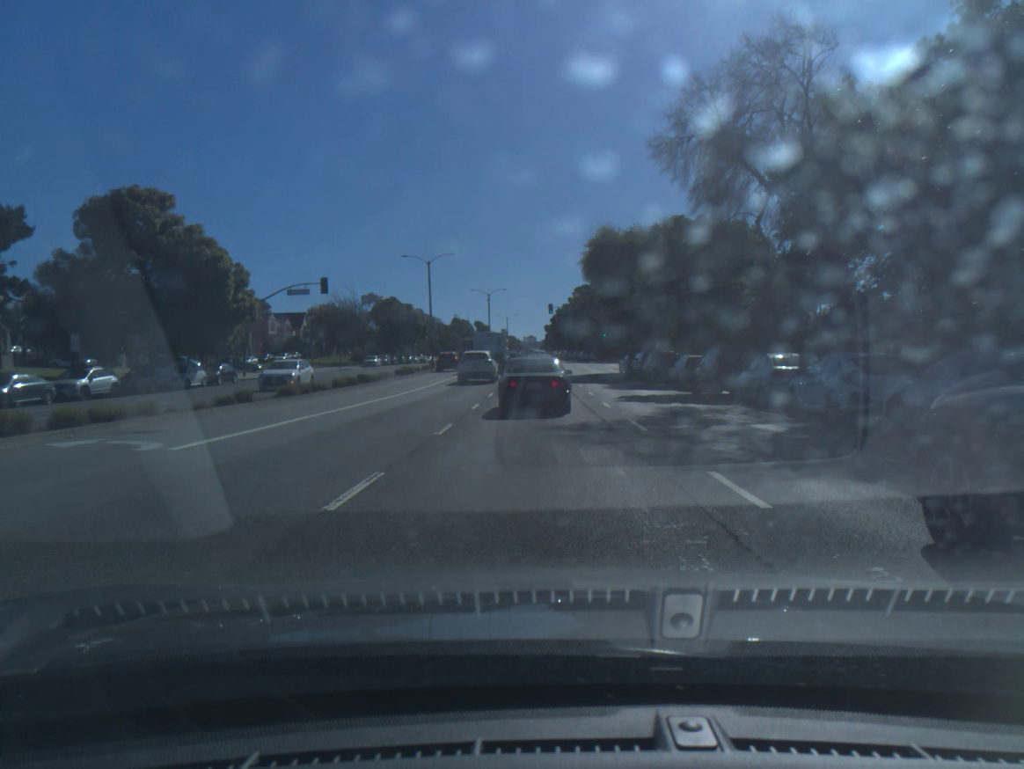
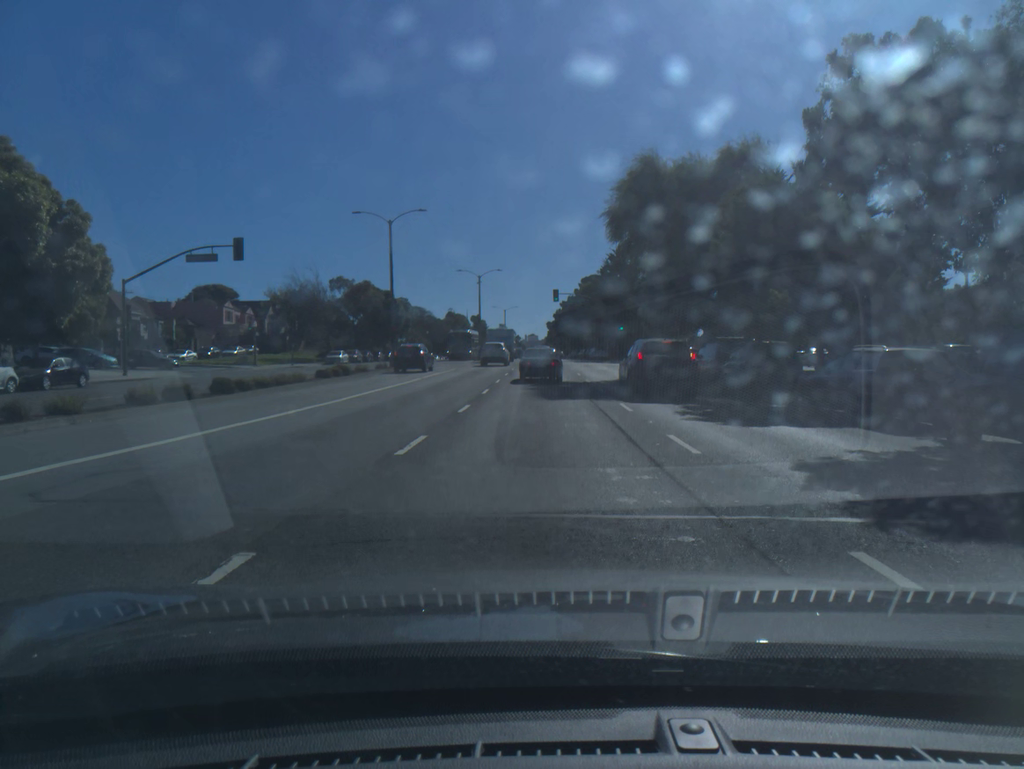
(-0.1, +18.2) m; 0°
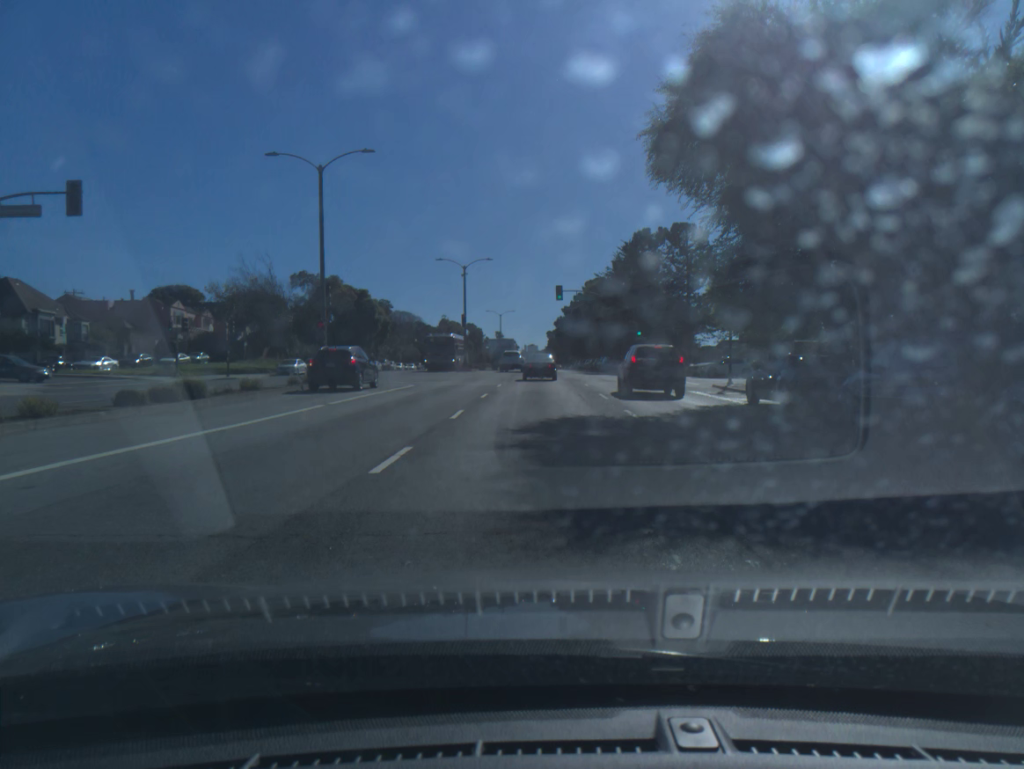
(0.0, +15.8) m; 0°
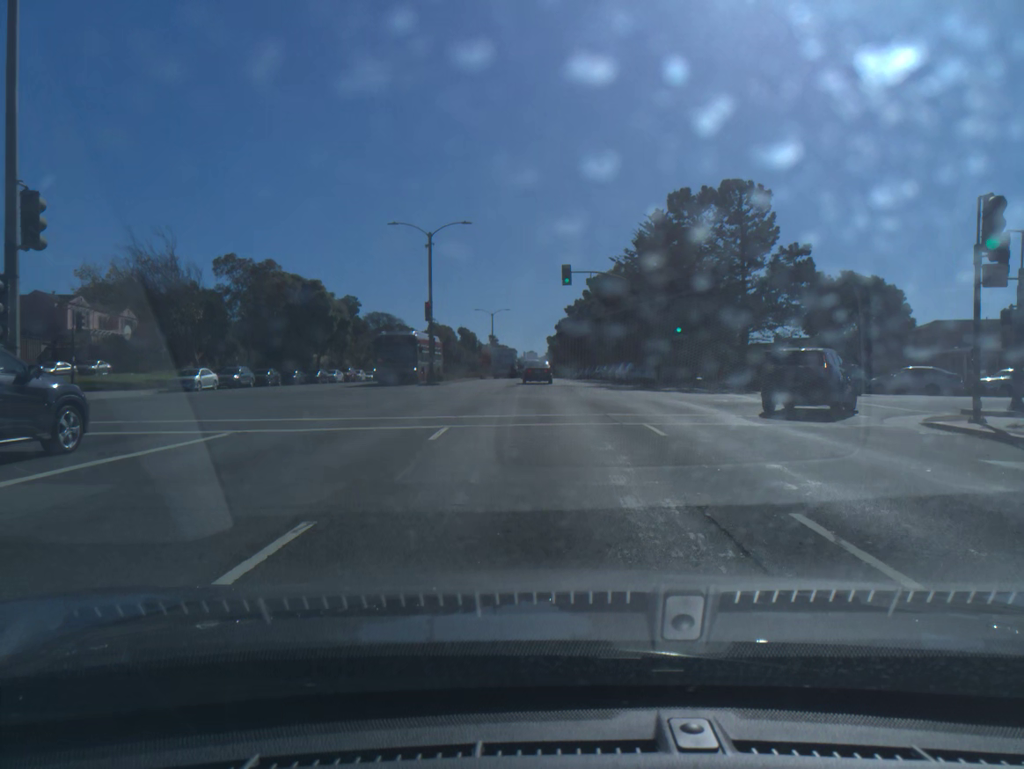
(0.0, +19.7) m; 0°
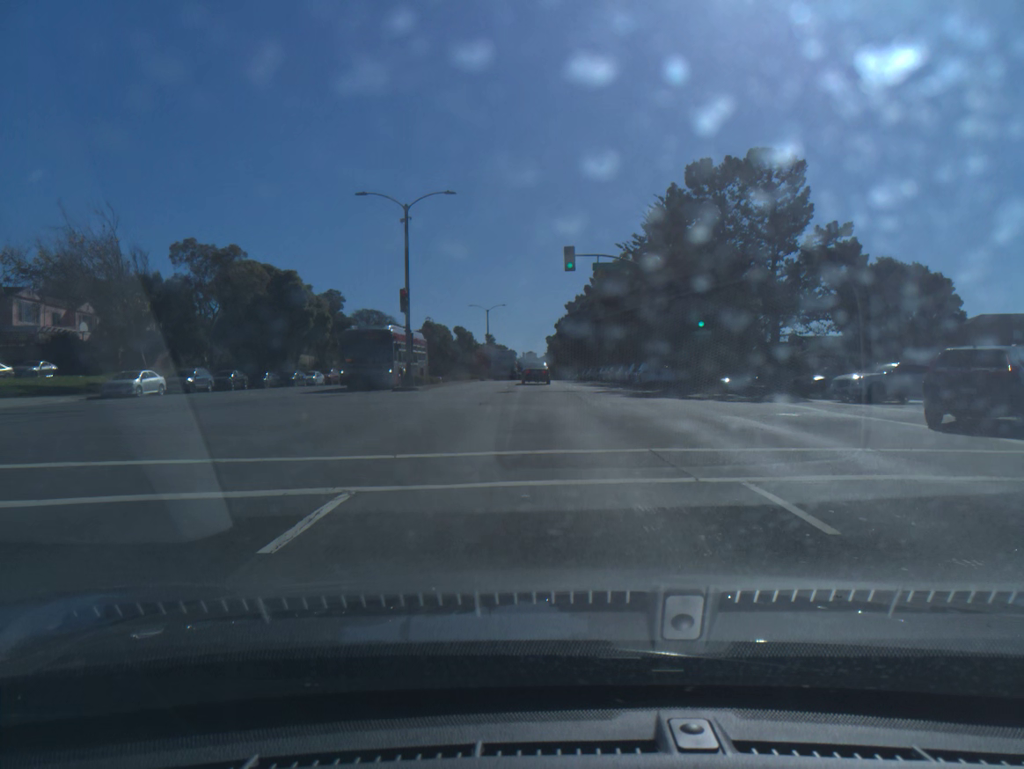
(0.0, +7.3) m; 0°
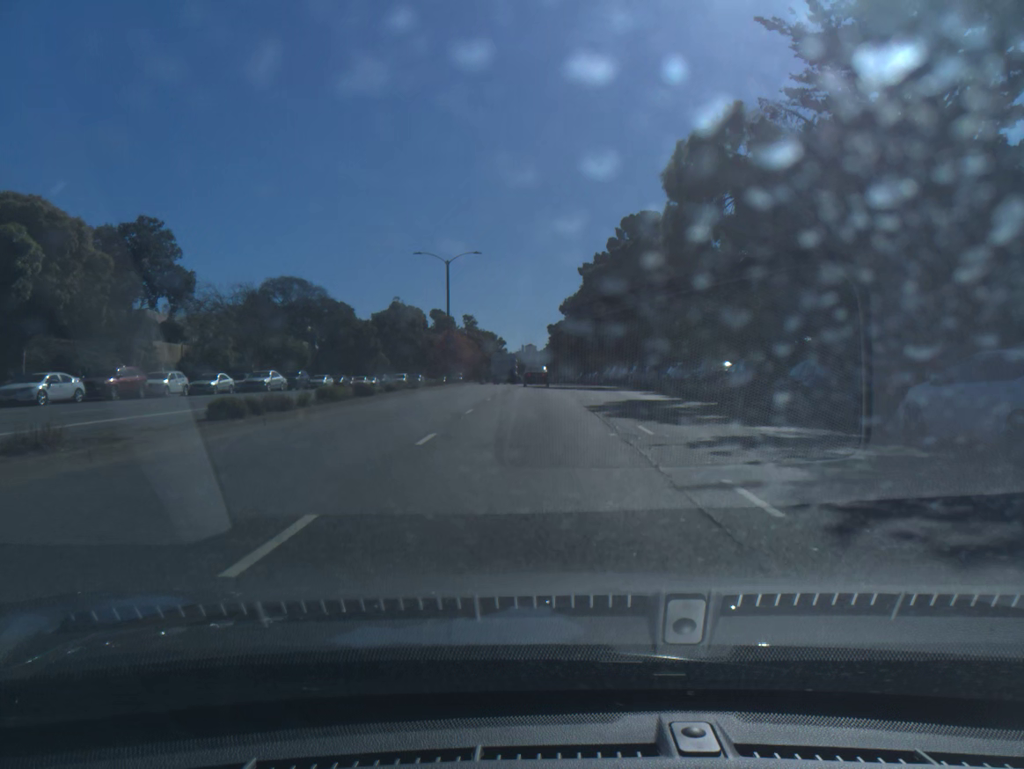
(0.0, +41.3) m; 0°
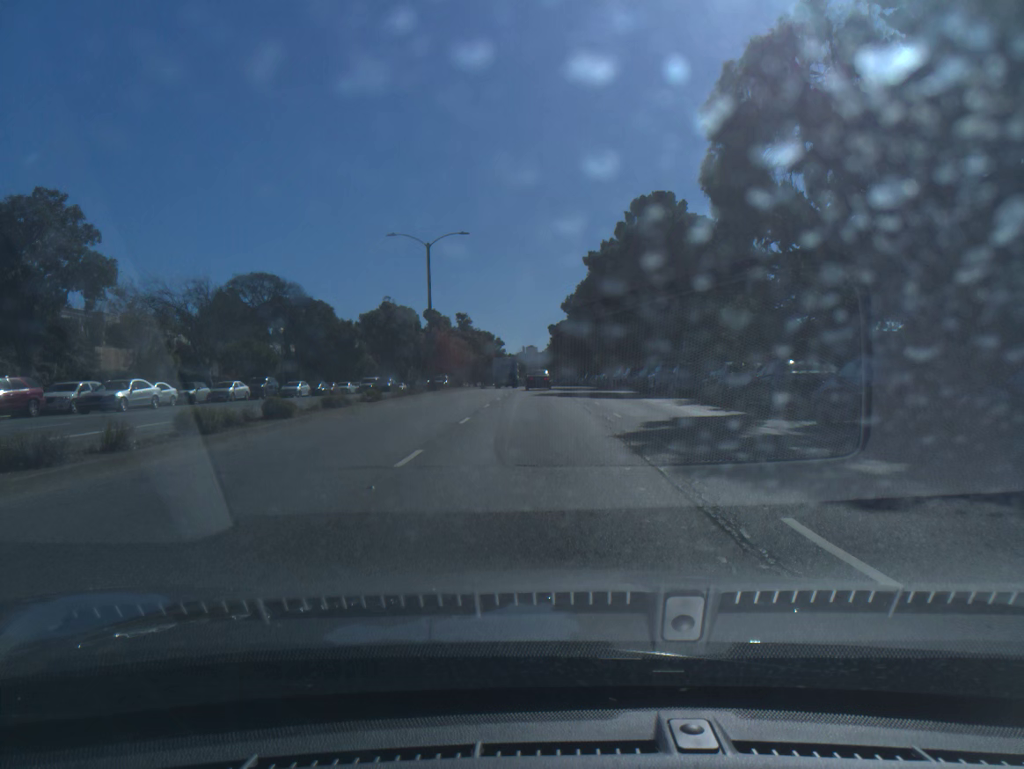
(0.0, +9.1) m; 0°
